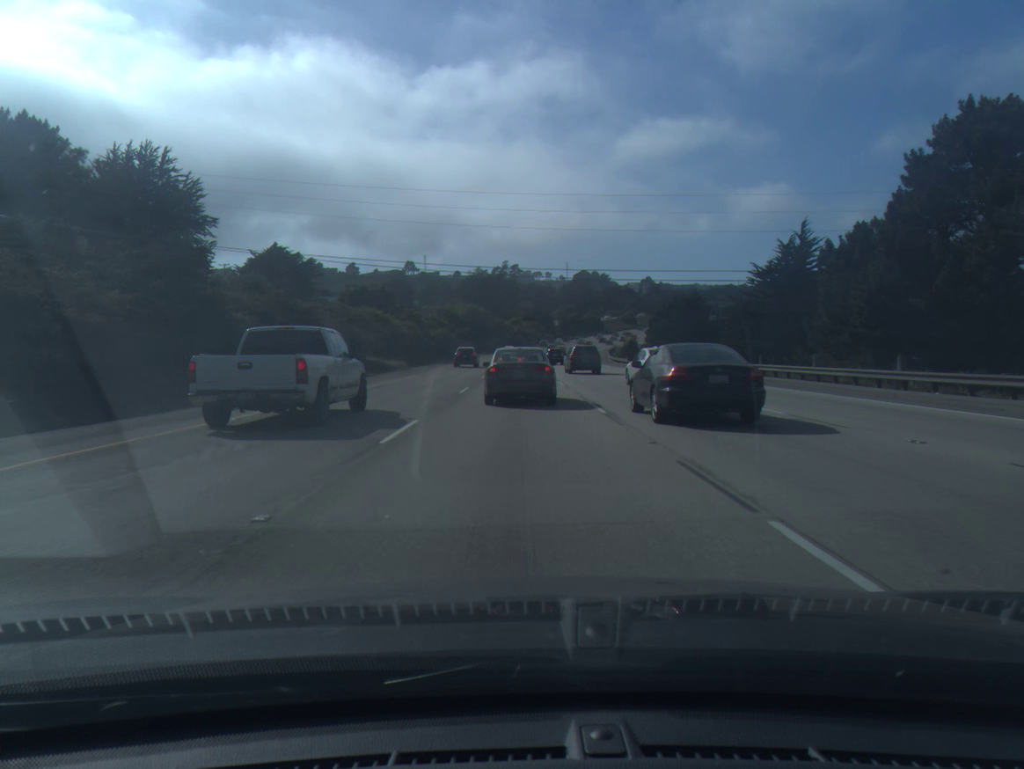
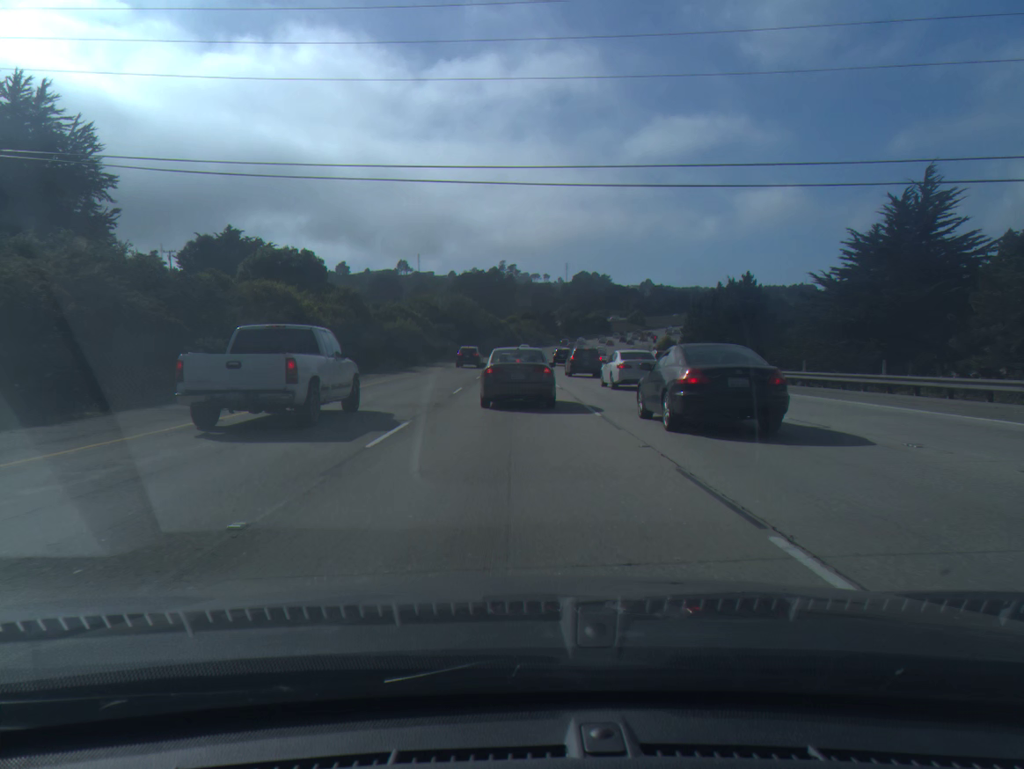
(+0.1, +29.6) m; 0°
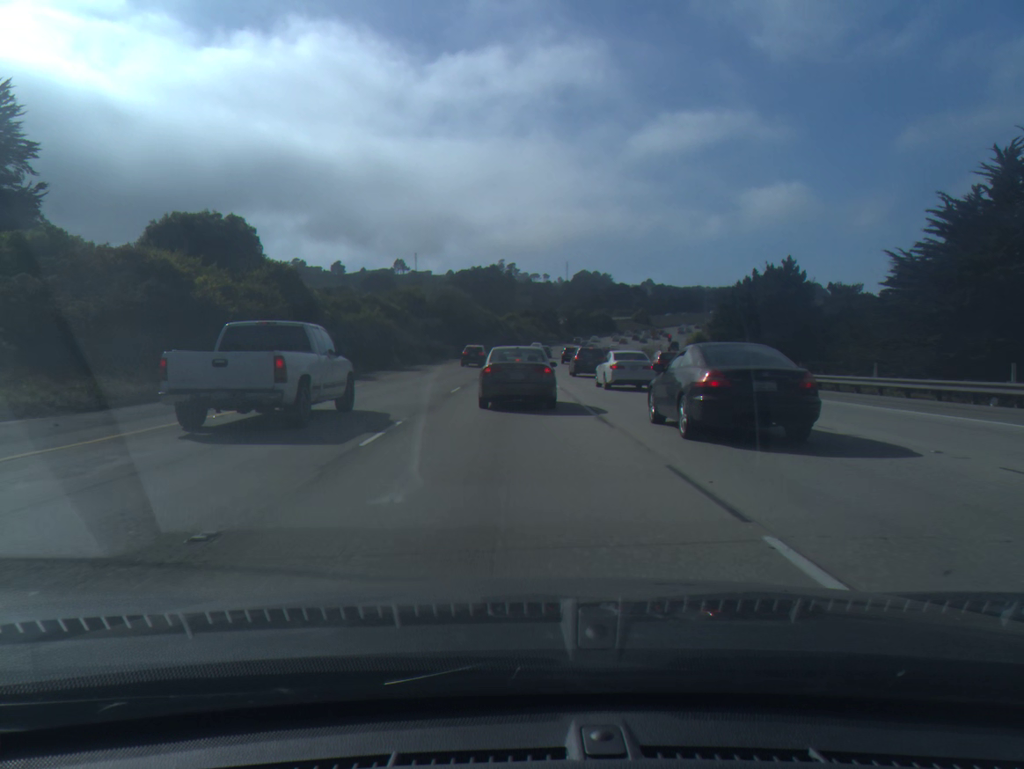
(0.0, +14.6) m; 0°
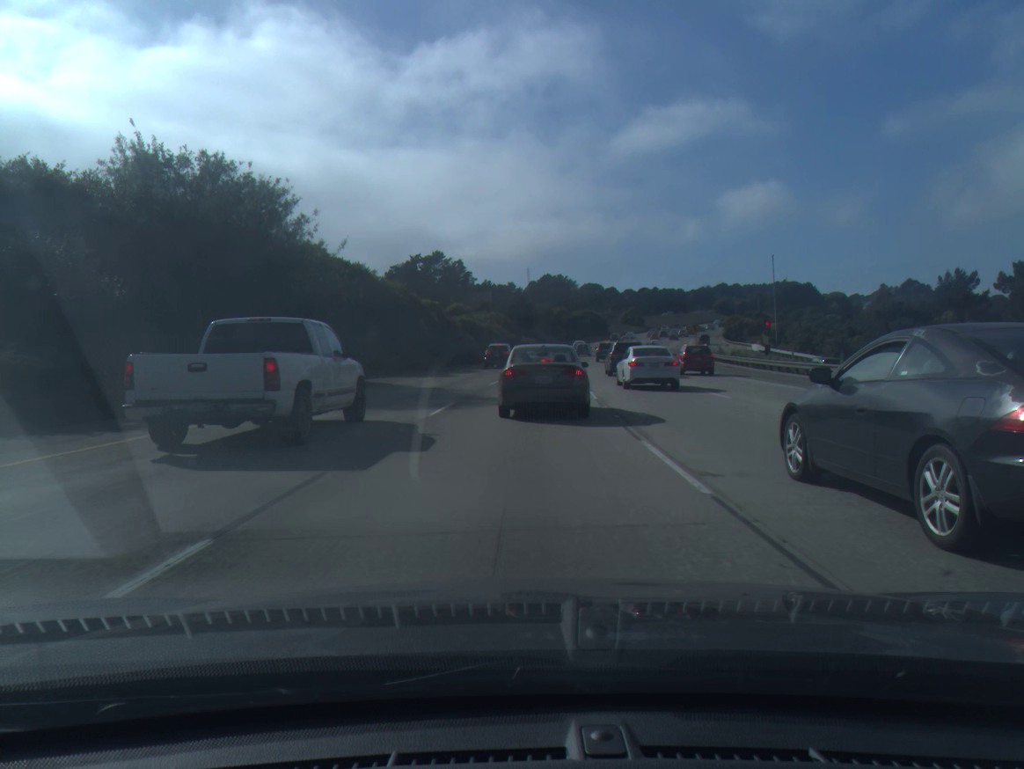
(+0.8, +67.6) m; +3°
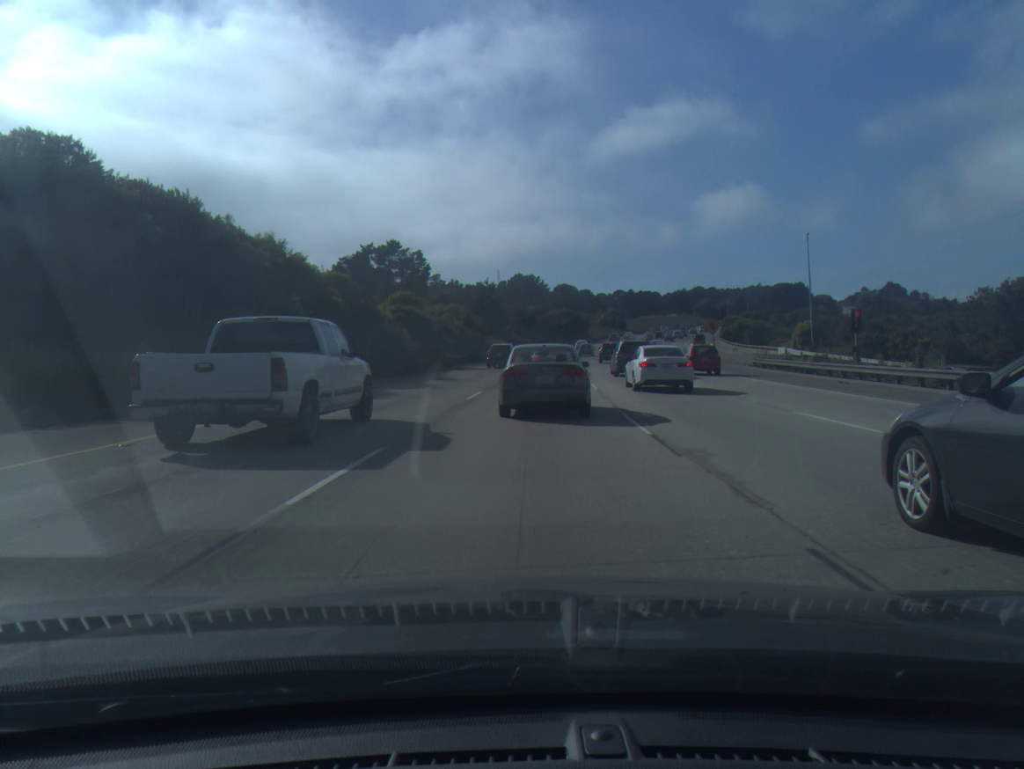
(+0.5, +24.1) m; +2°
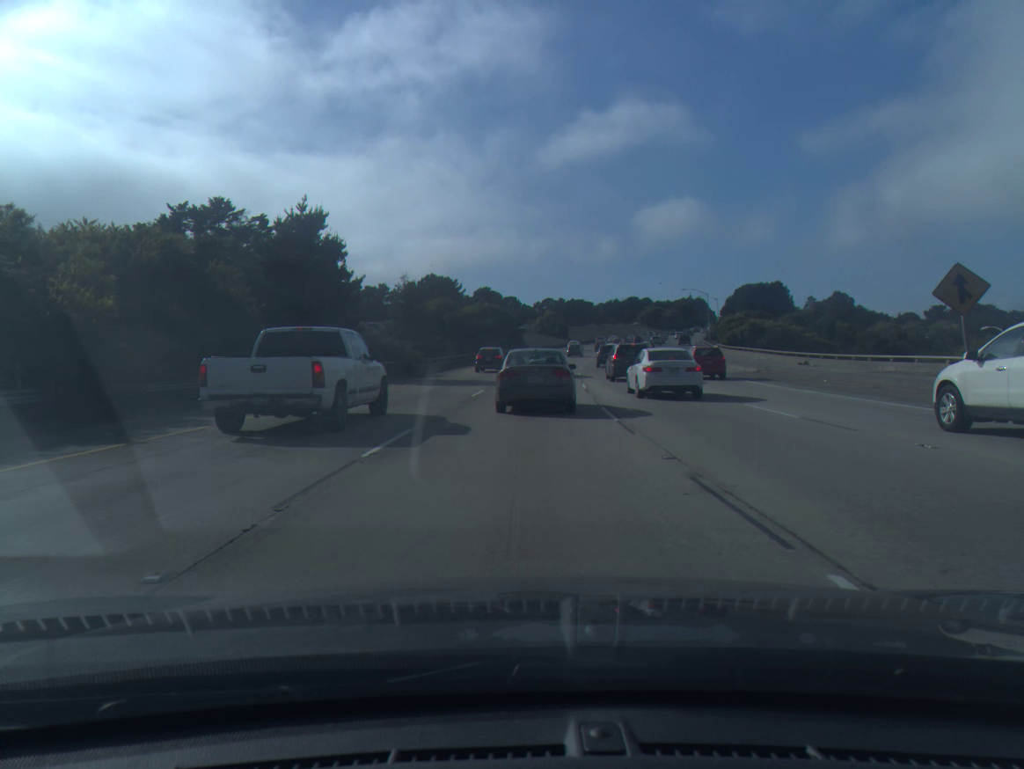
(+2.9, +55.2) m; +5°
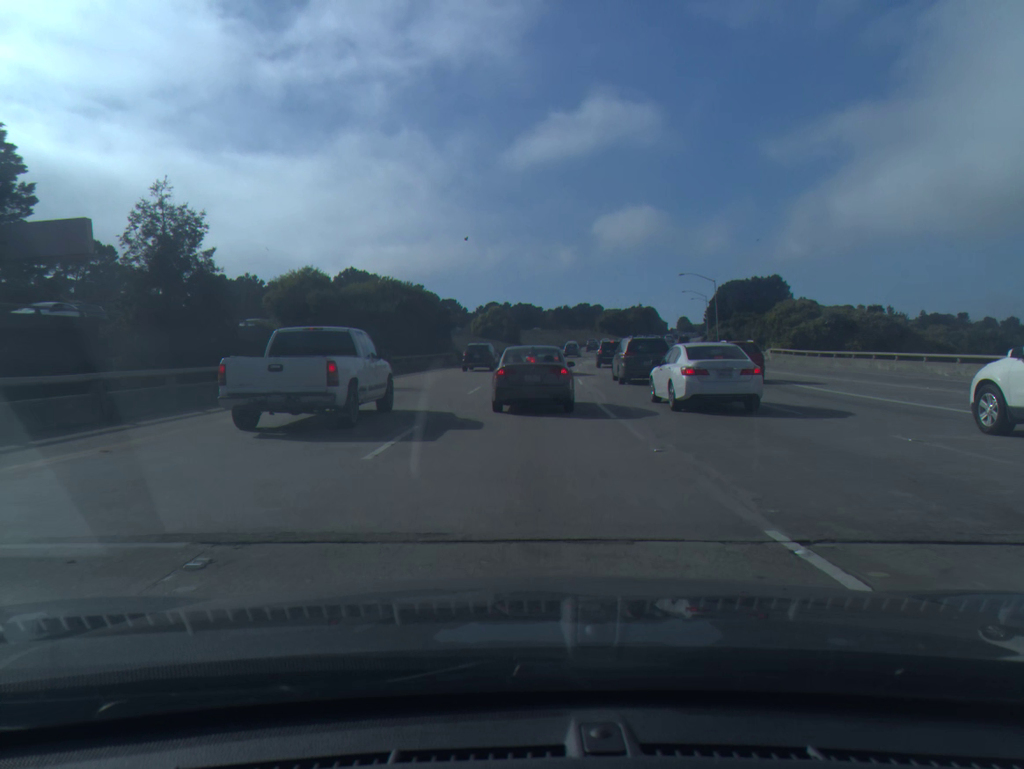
(+1.4, +43.0) m; +4°
